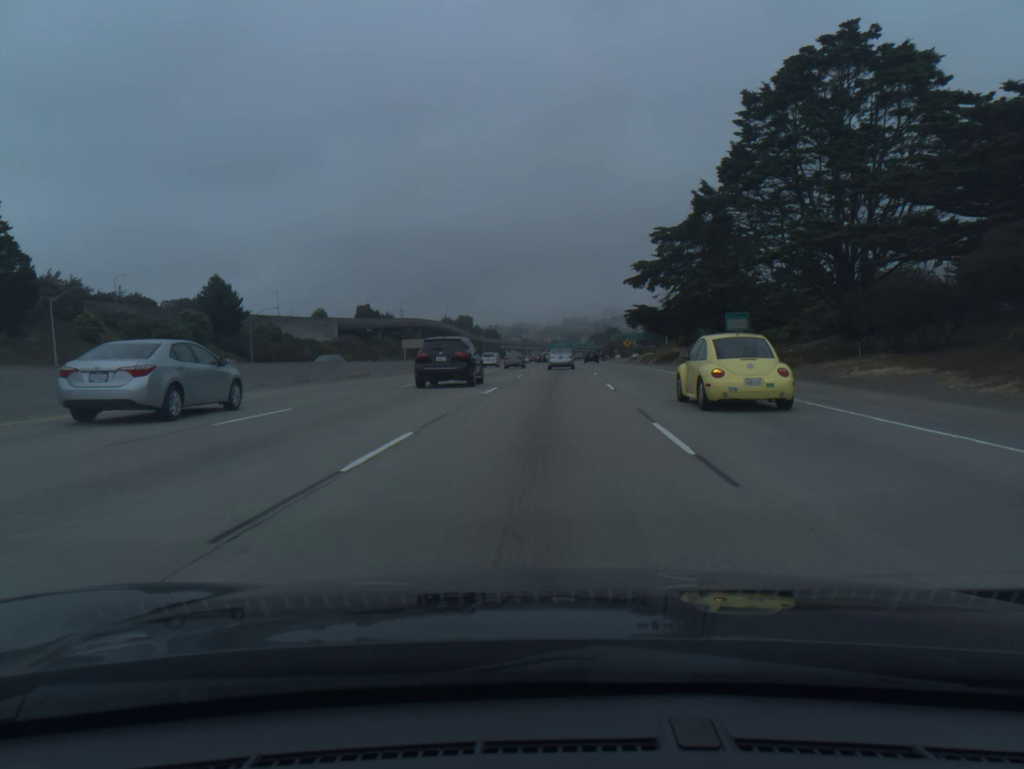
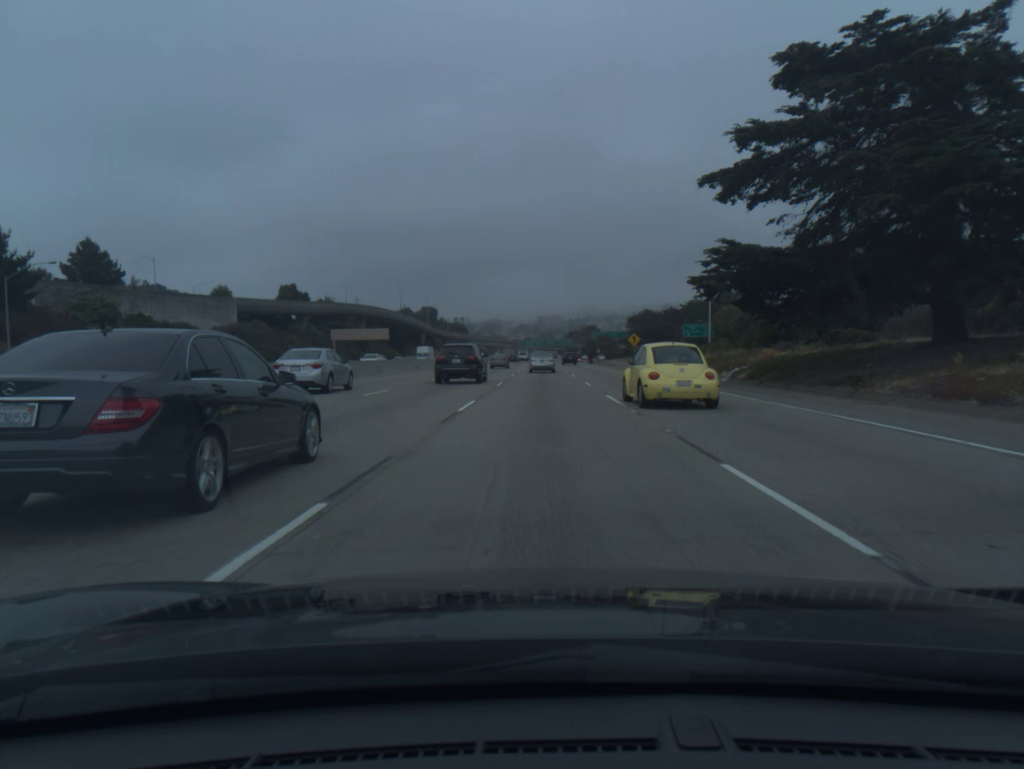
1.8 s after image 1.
(+0.9, +48.2) m; +2°
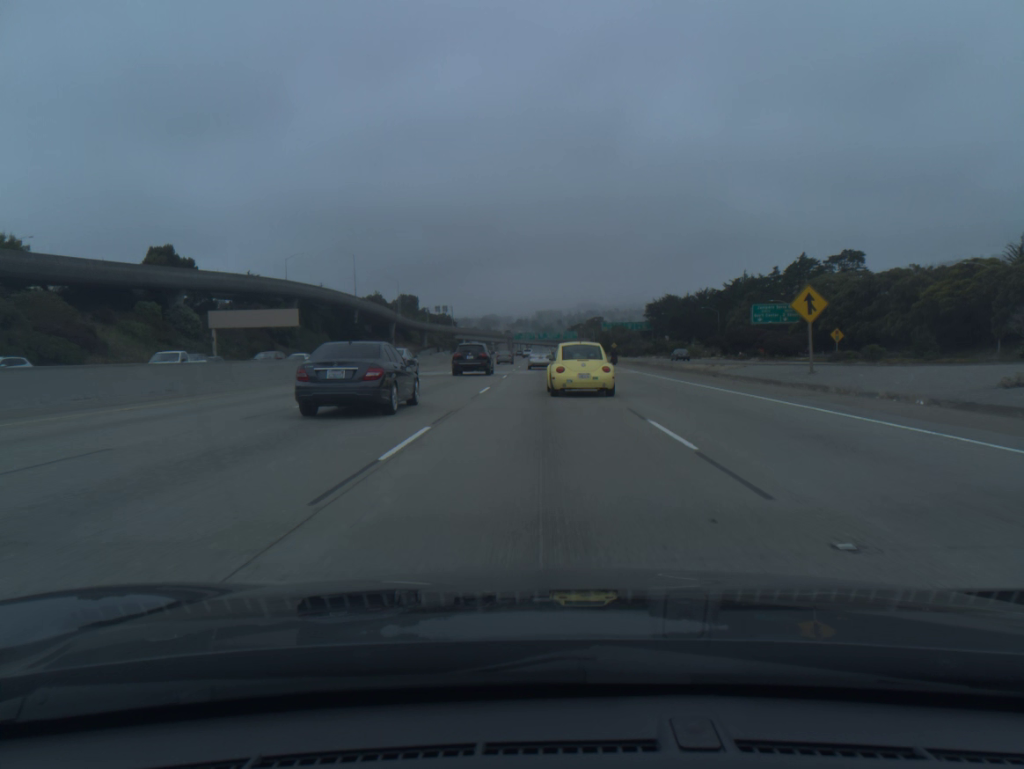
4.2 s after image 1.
(0.0, +64.7) m; 0°
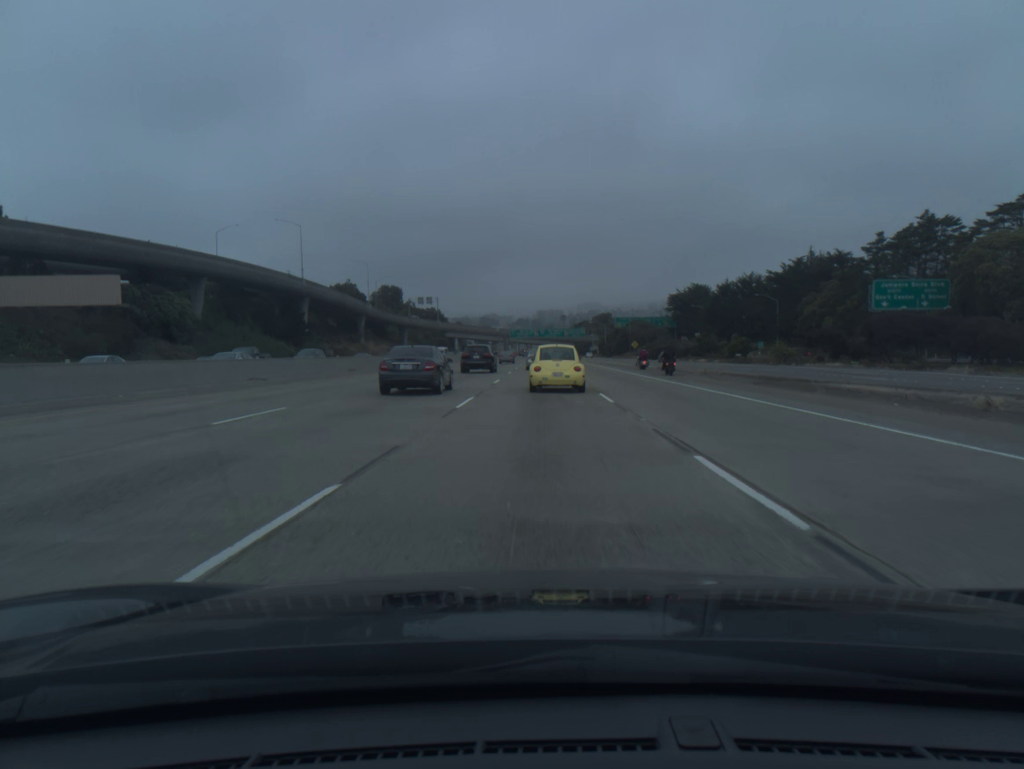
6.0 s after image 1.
(0.0, +48.2) m; 0°
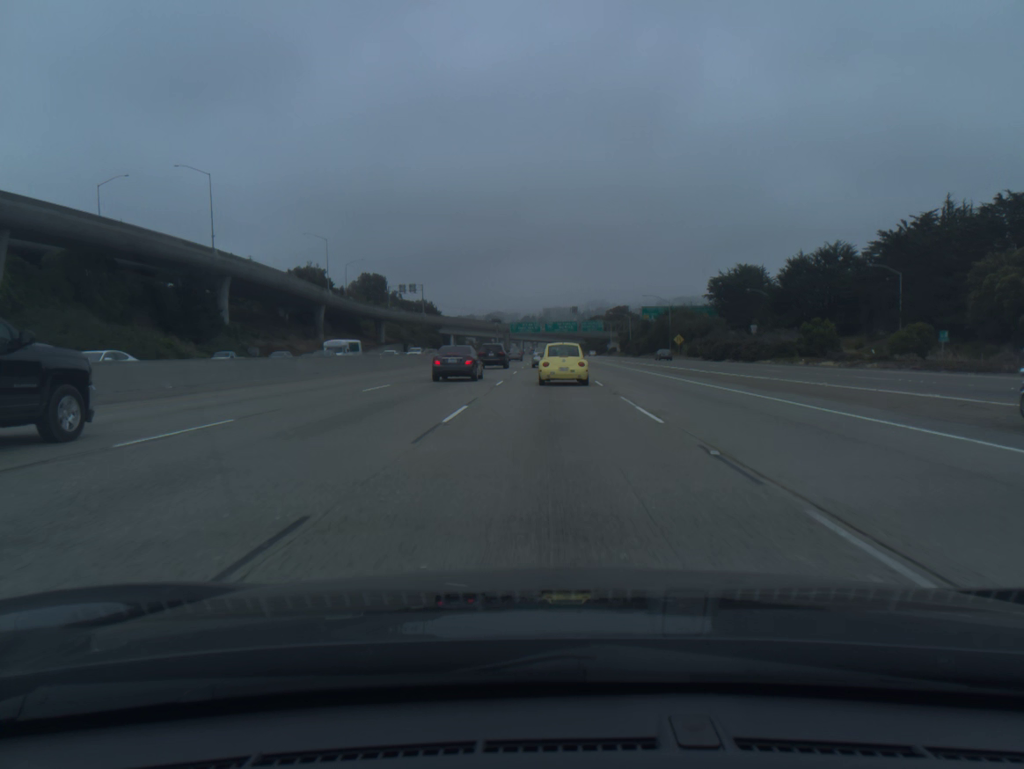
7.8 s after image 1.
(-0.2, +47.3) m; 0°
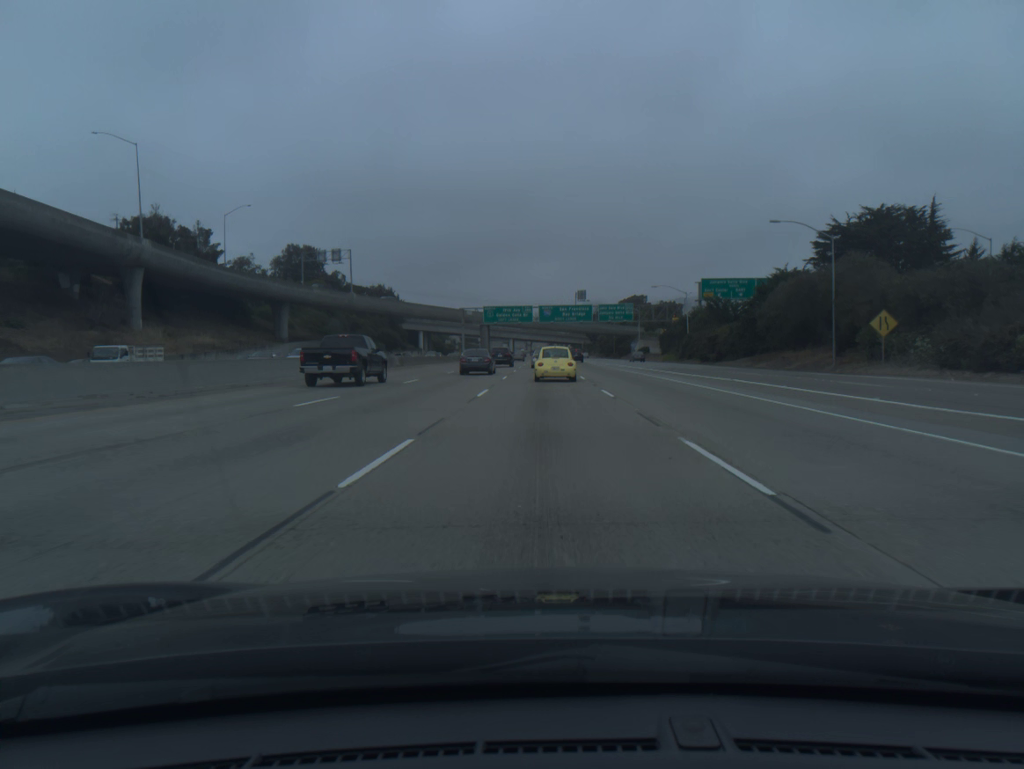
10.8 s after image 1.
(+0.5, +77.2) m; 0°
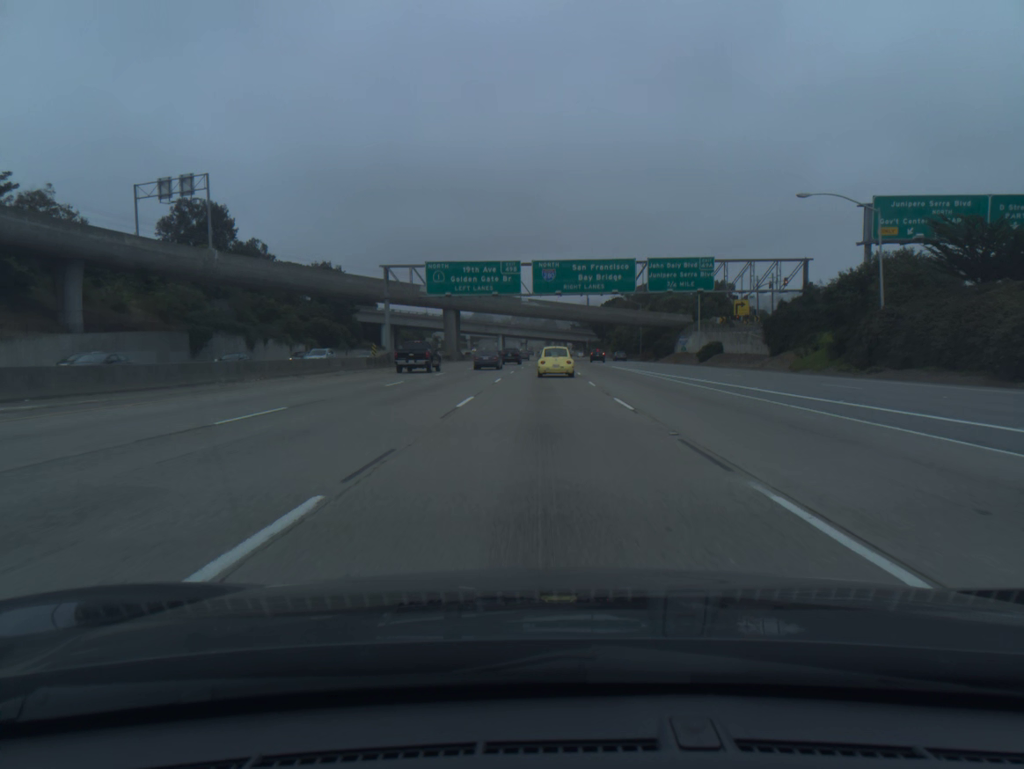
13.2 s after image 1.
(0.0, +61.0) m; 0°
